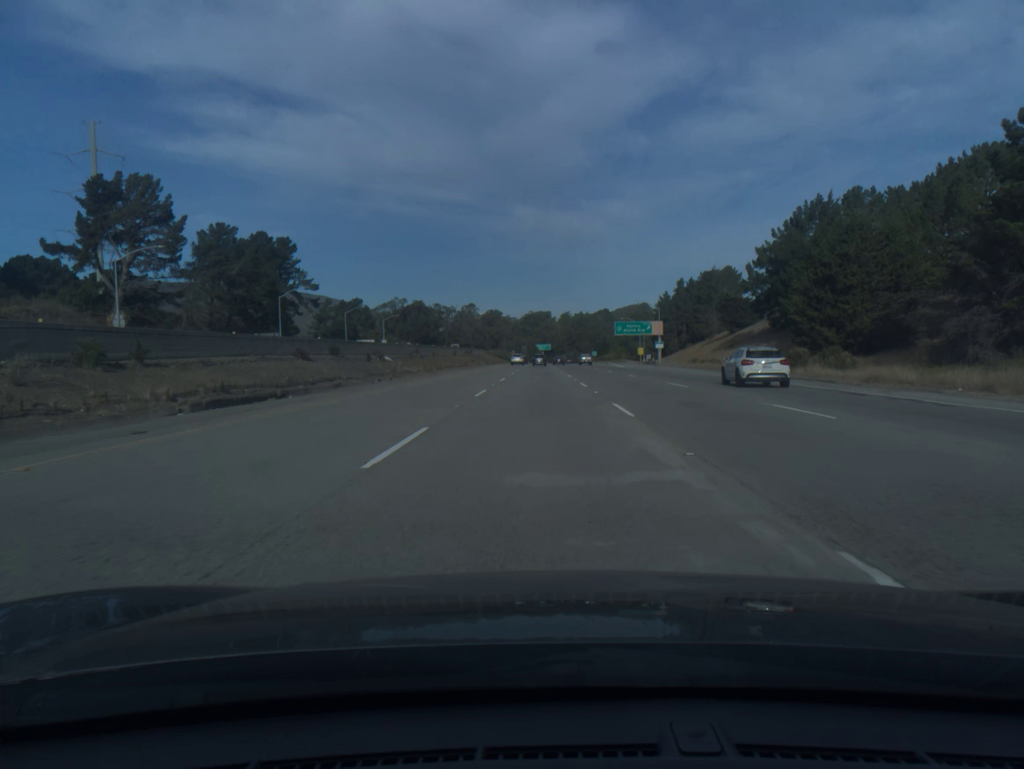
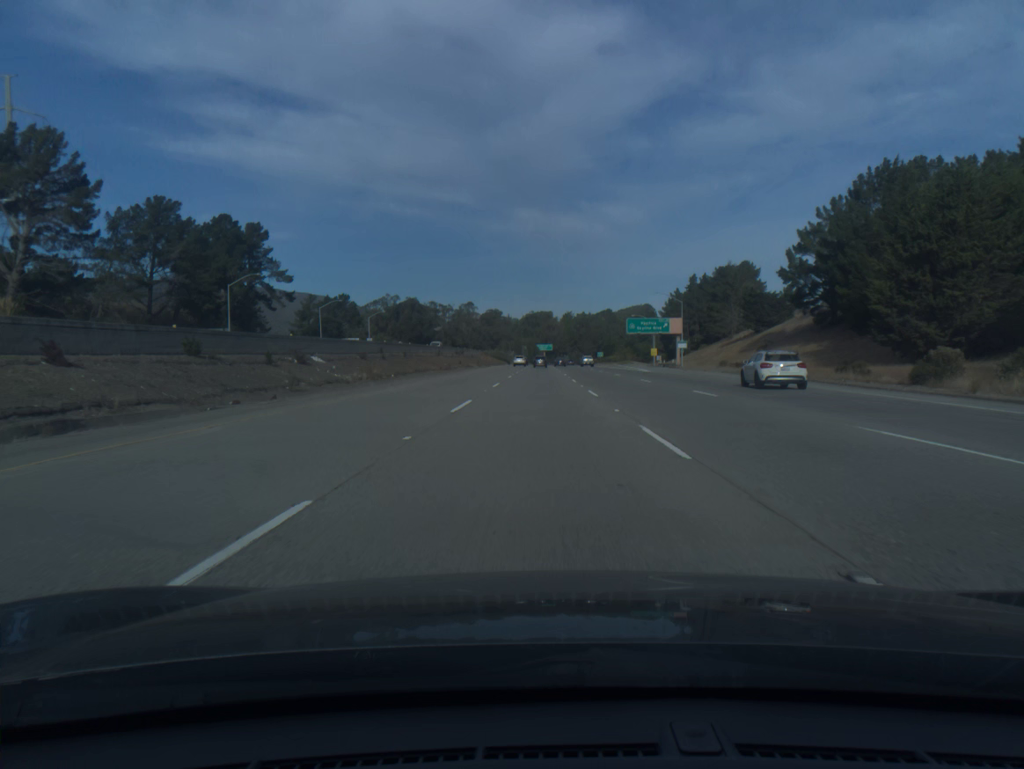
(0.0, +20.6) m; 0°
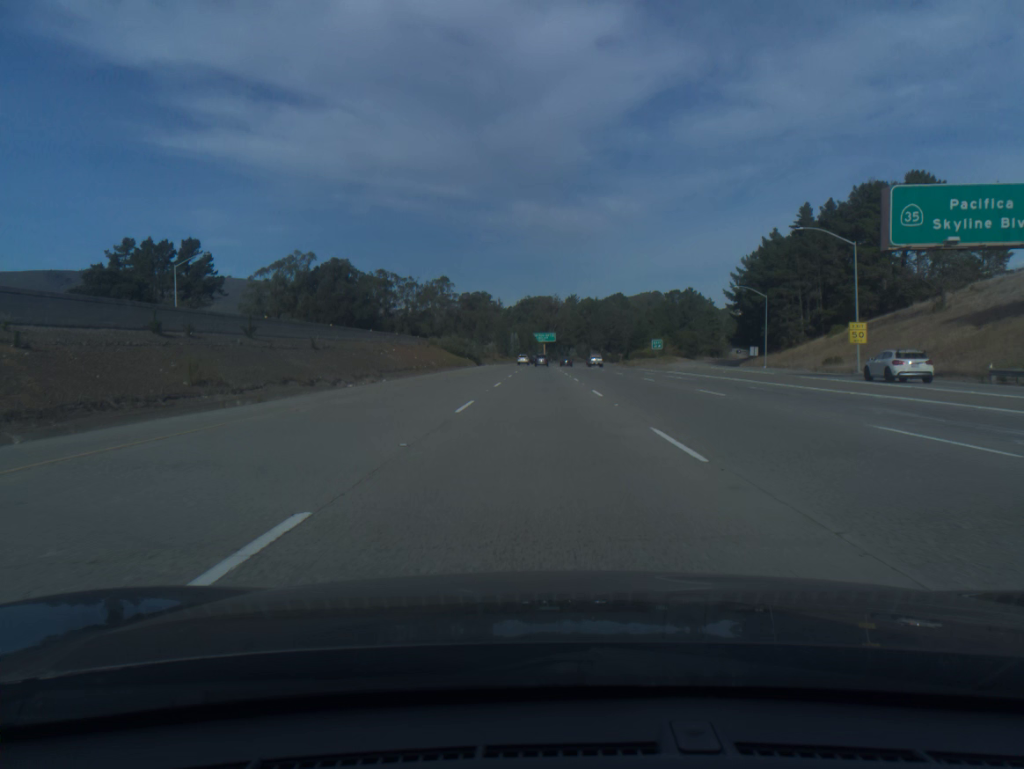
(-0.2, +102.8) m; 0°
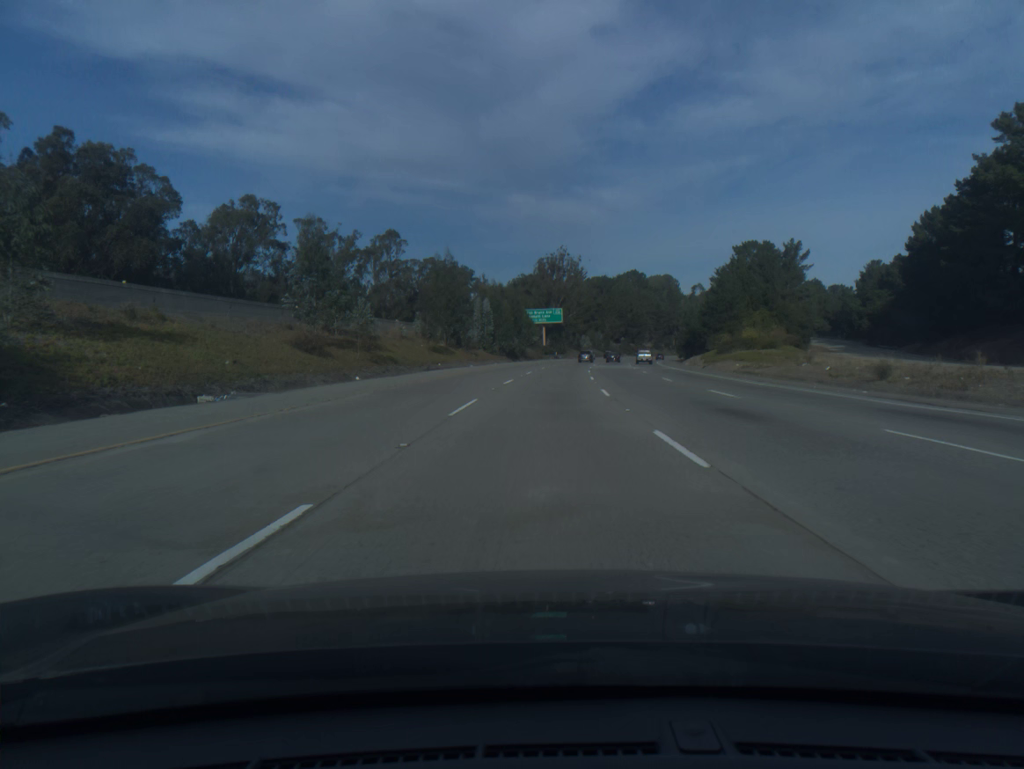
(-0.1, +102.6) m; 0°
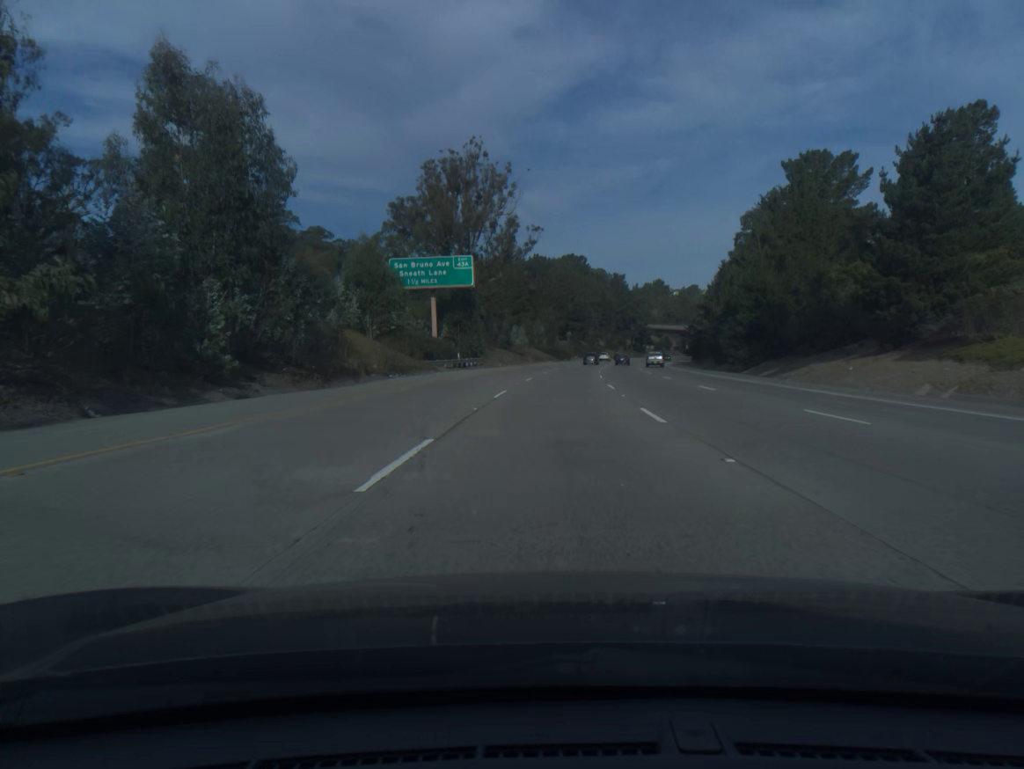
(+3.2, +82.0) m; +5°
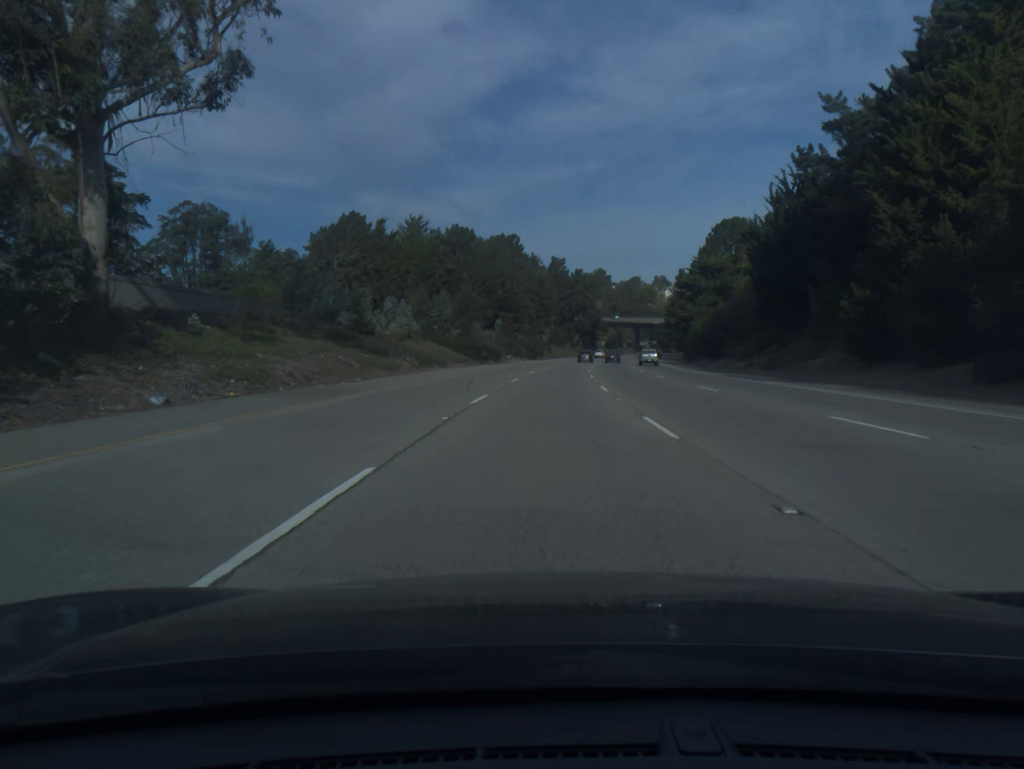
(+2.7, +61.5) m; +5°
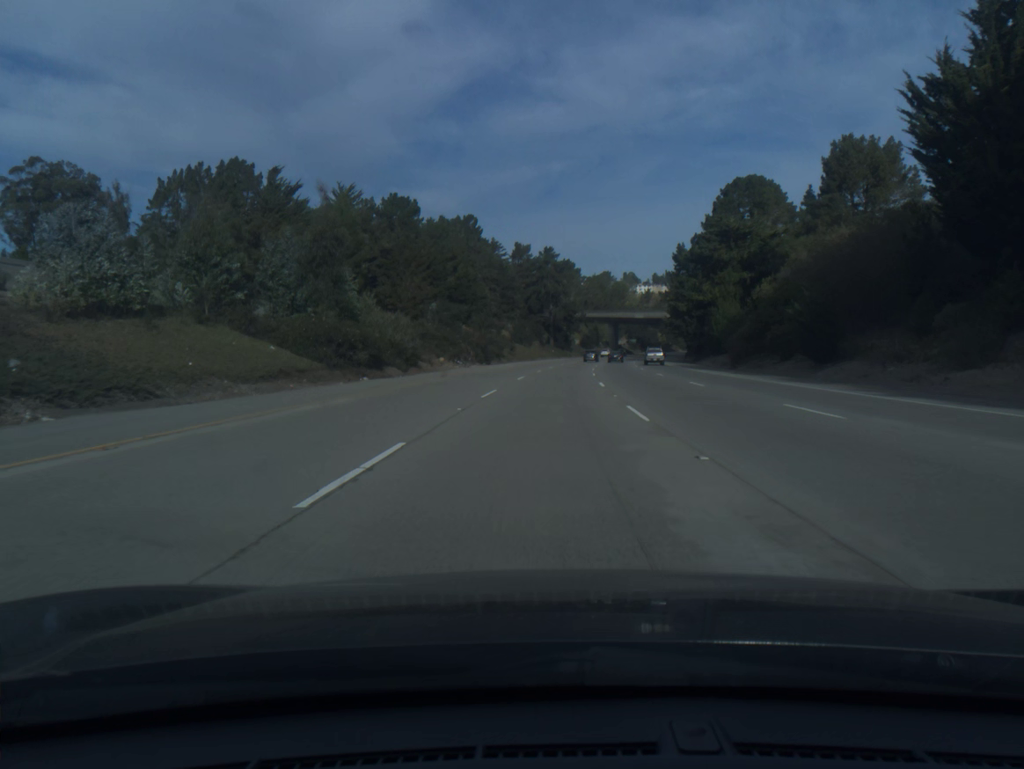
(+0.9, +41.1) m; +3°
